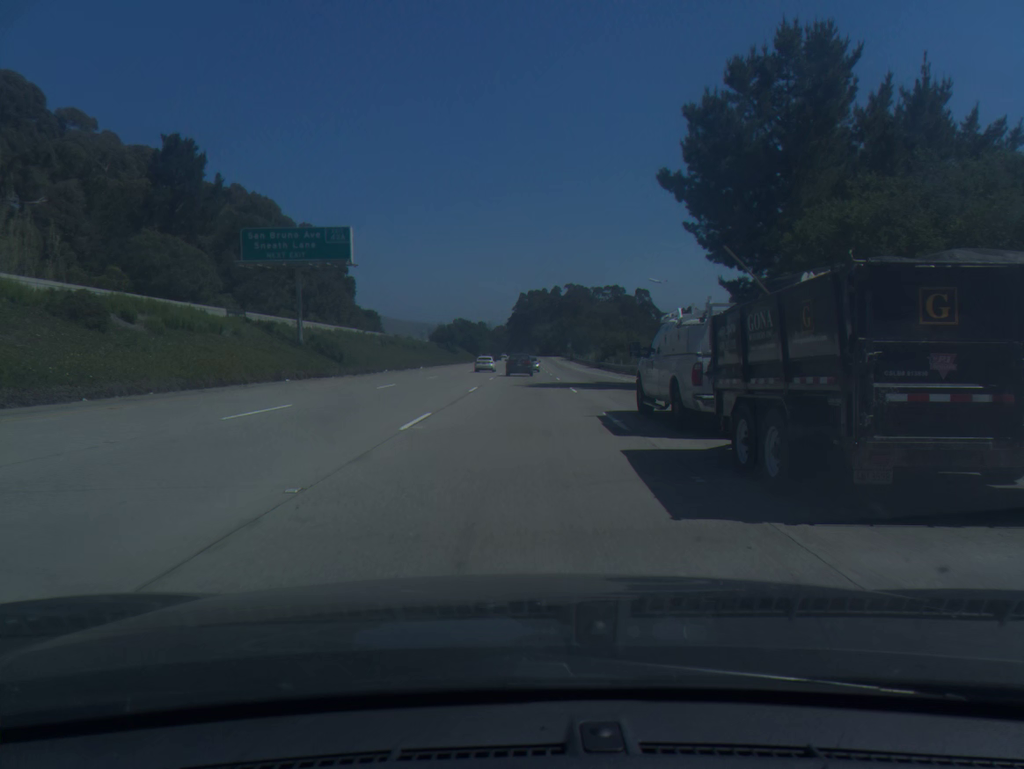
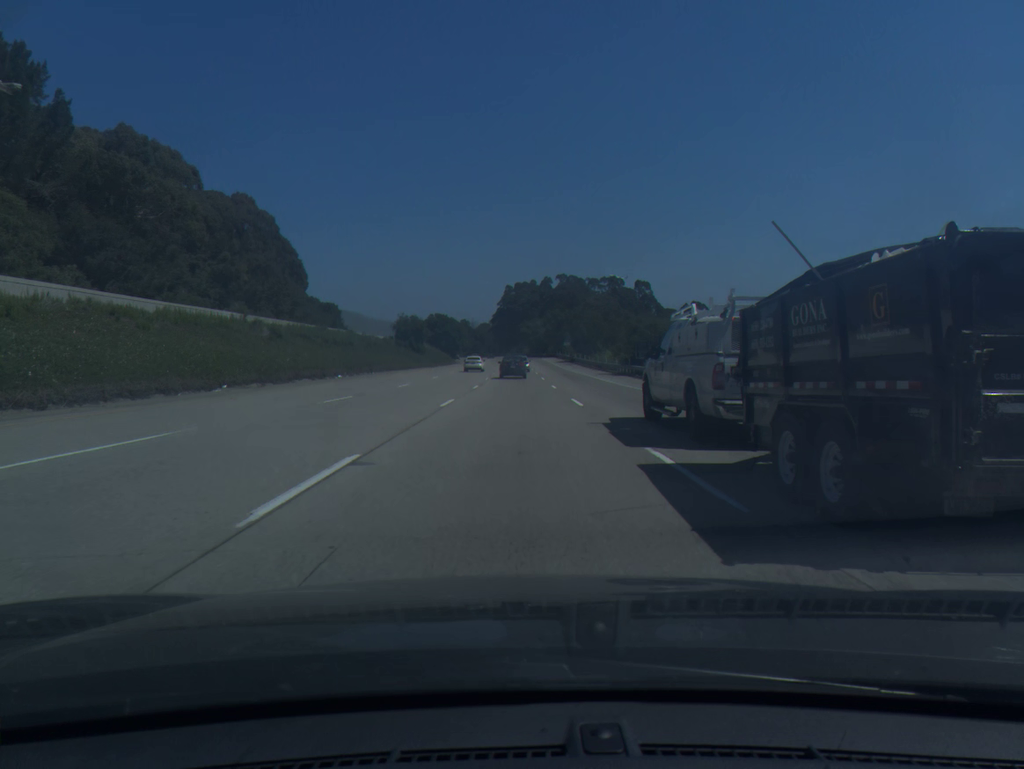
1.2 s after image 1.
(+0.3, +36.0) m; +1°
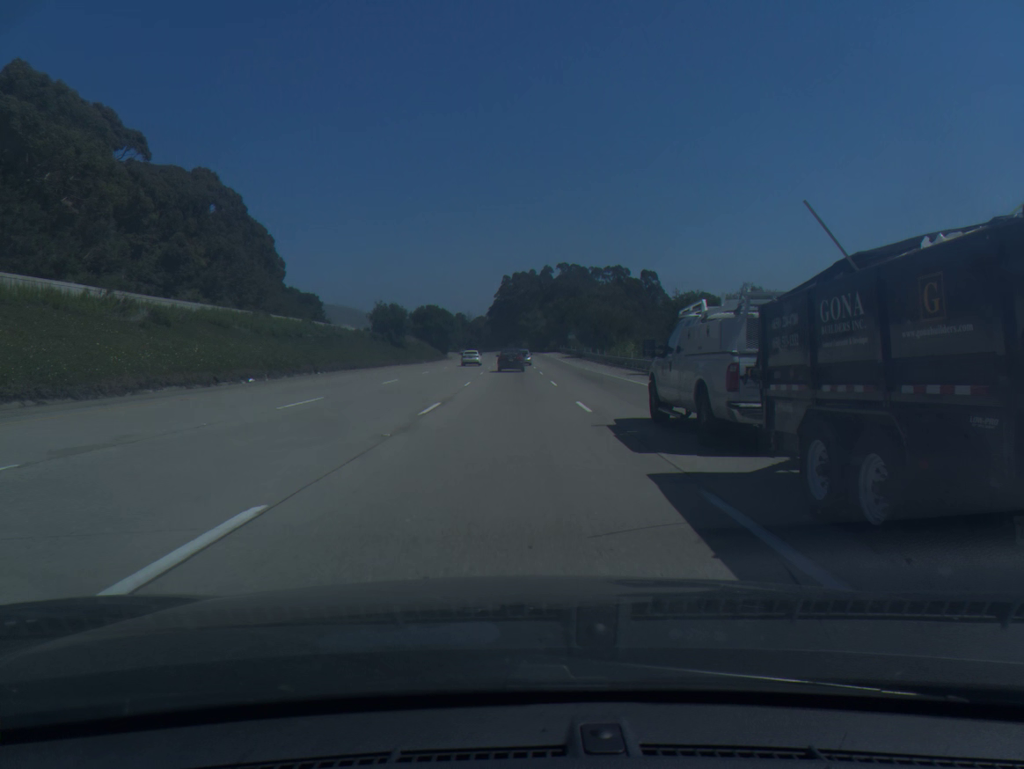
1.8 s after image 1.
(0.0, +18.0) m; 0°
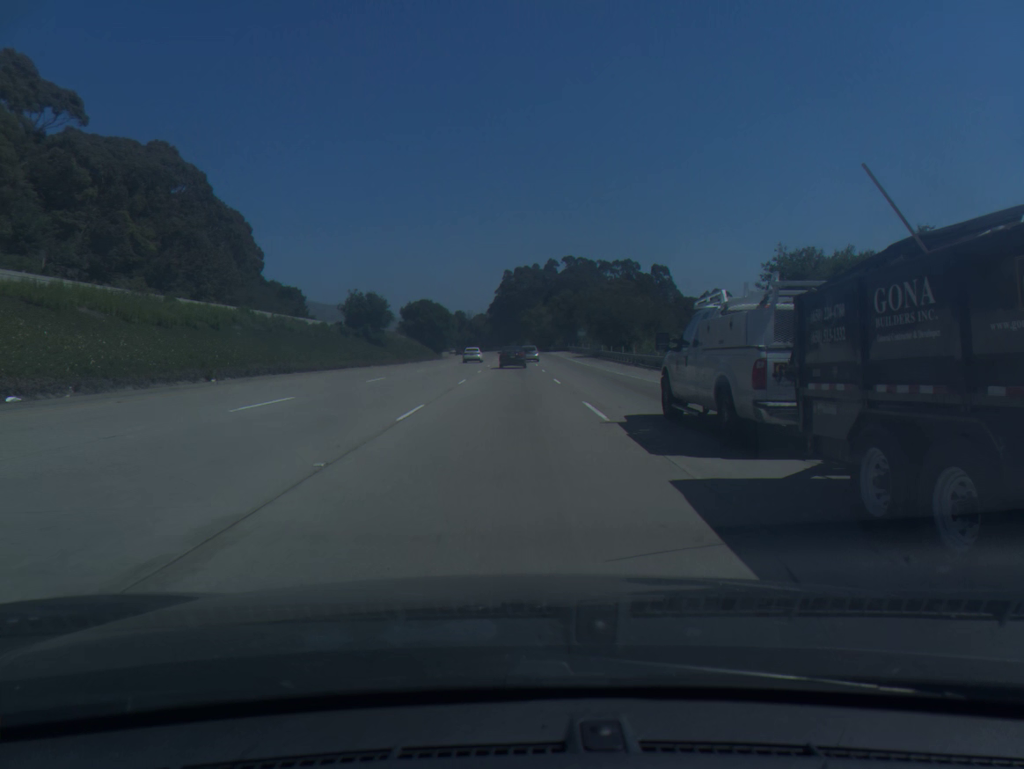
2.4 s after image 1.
(0.0, +17.9) m; 0°
